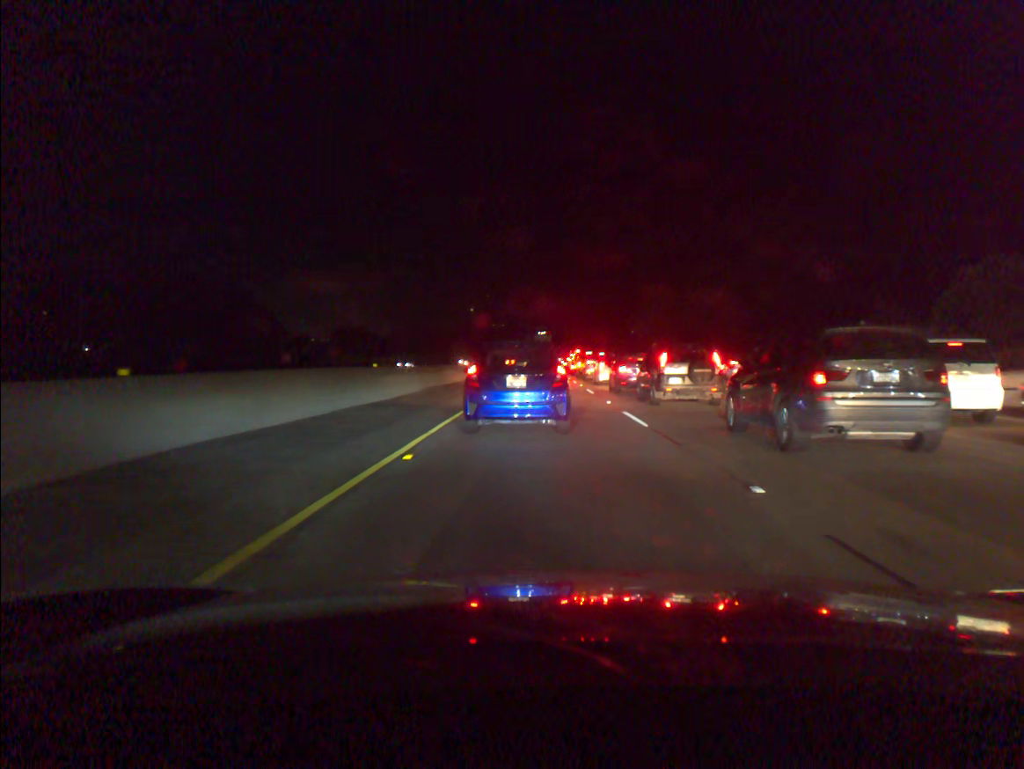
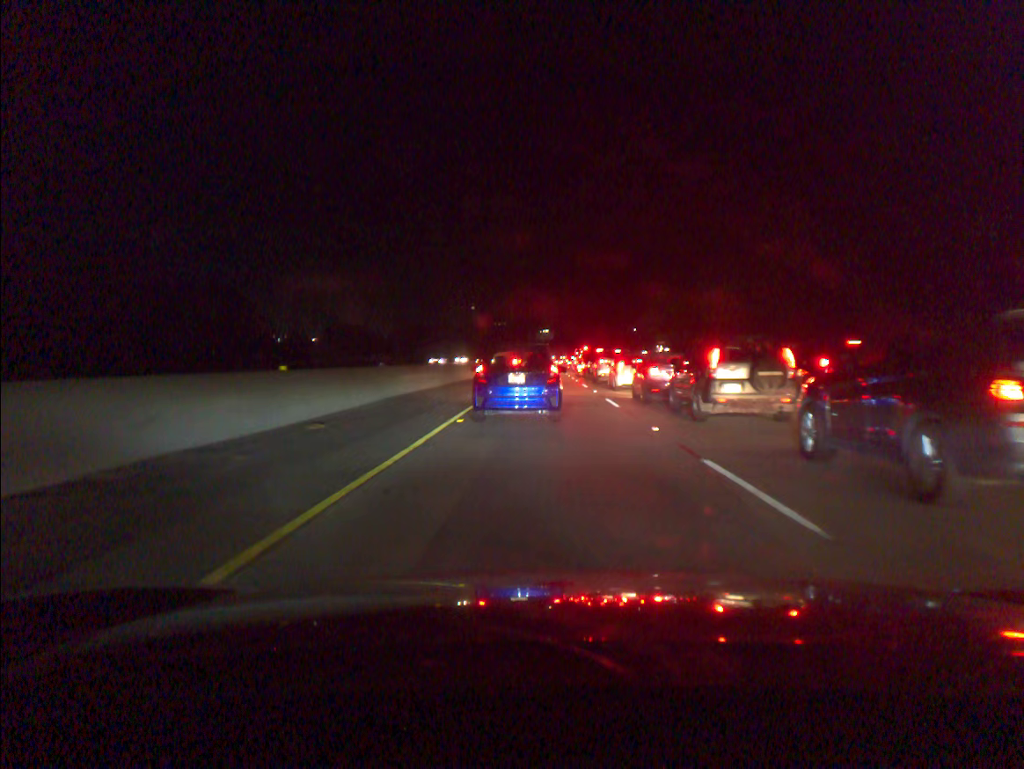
(-0.1, +8.6) m; -1°
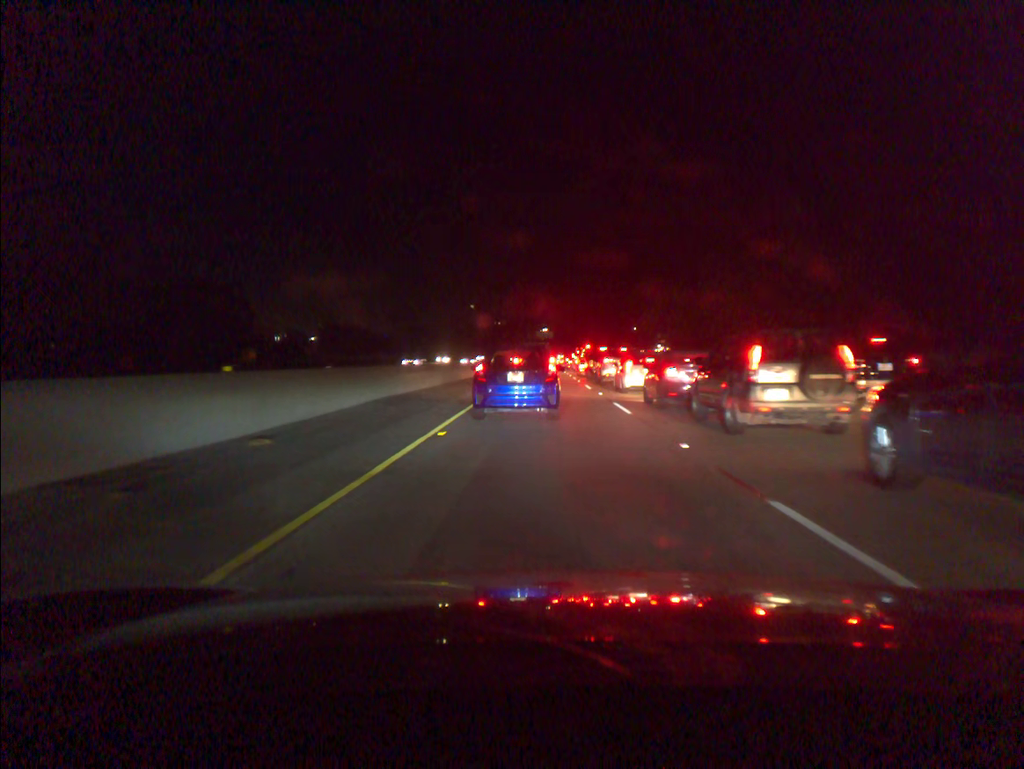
(0.0, +2.7) m; 0°
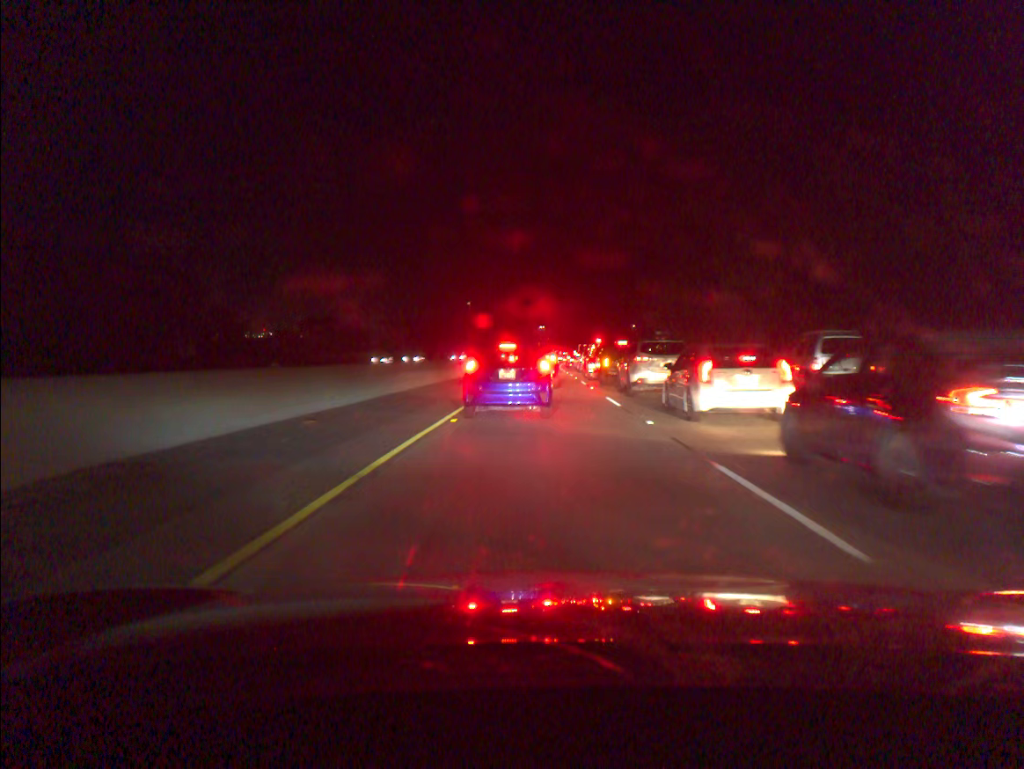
(0.0, +12.5) m; 0°
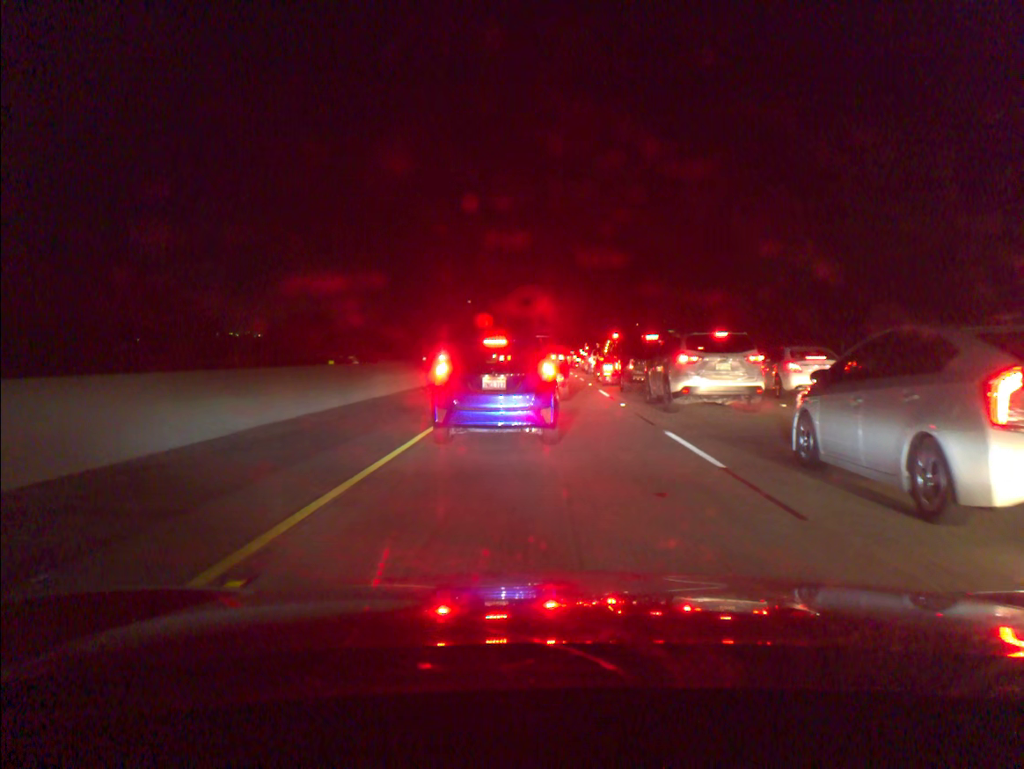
(0.0, +10.6) m; 0°
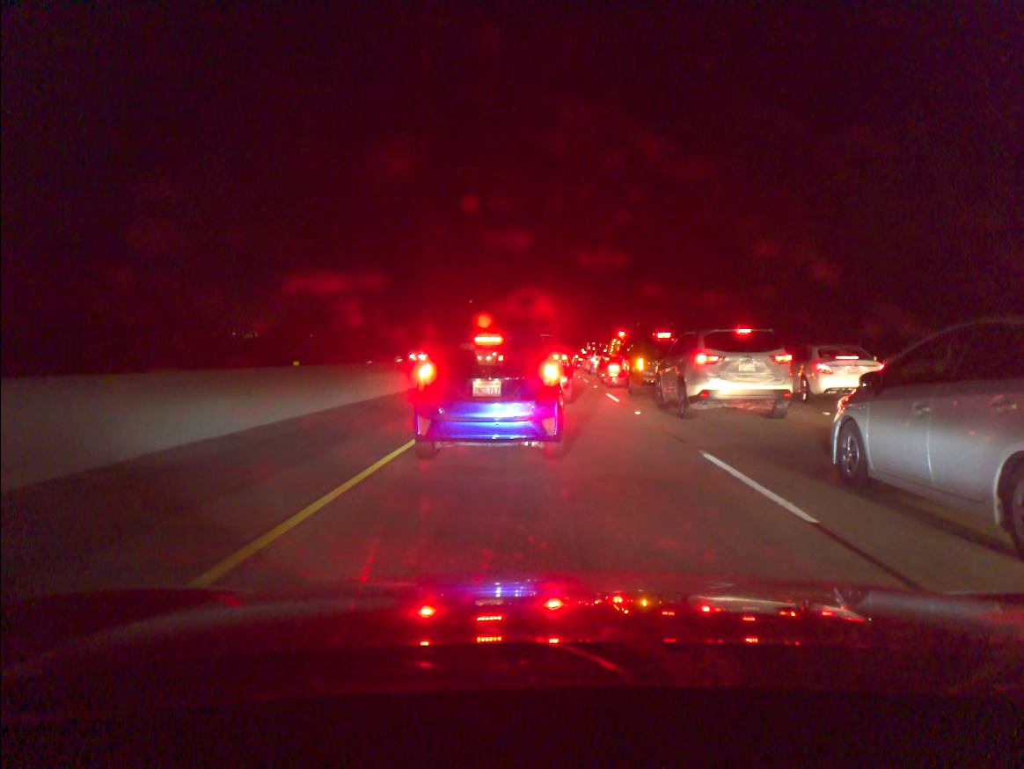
(0.0, +2.8) m; 0°
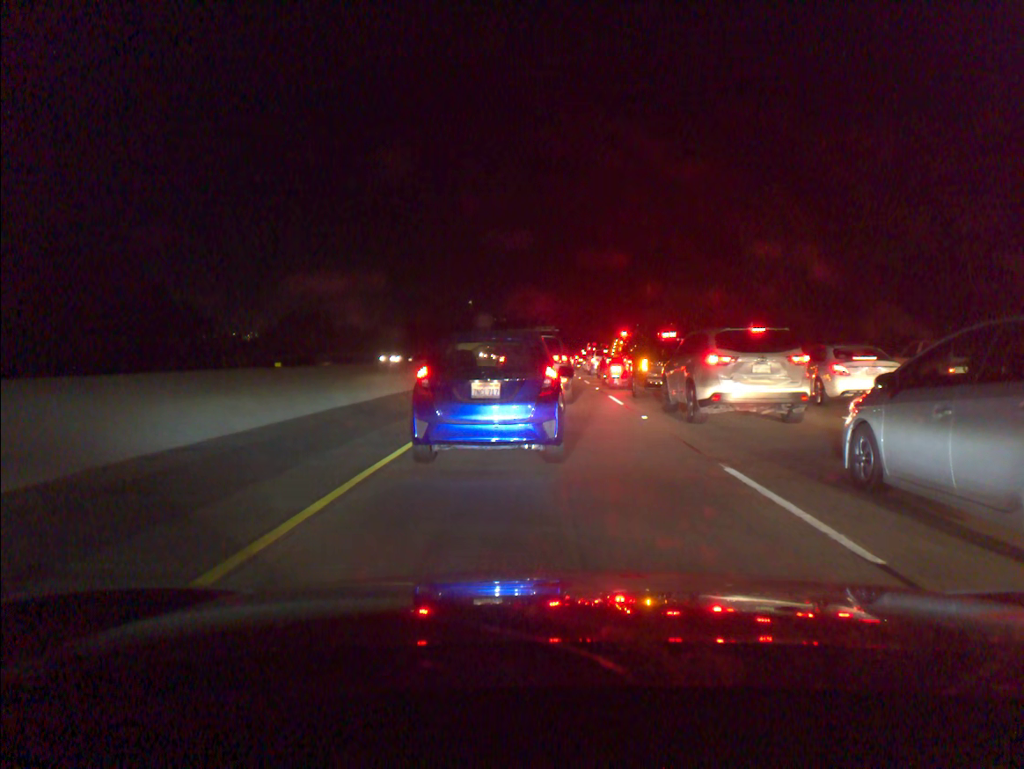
(0.0, +1.1) m; 0°
